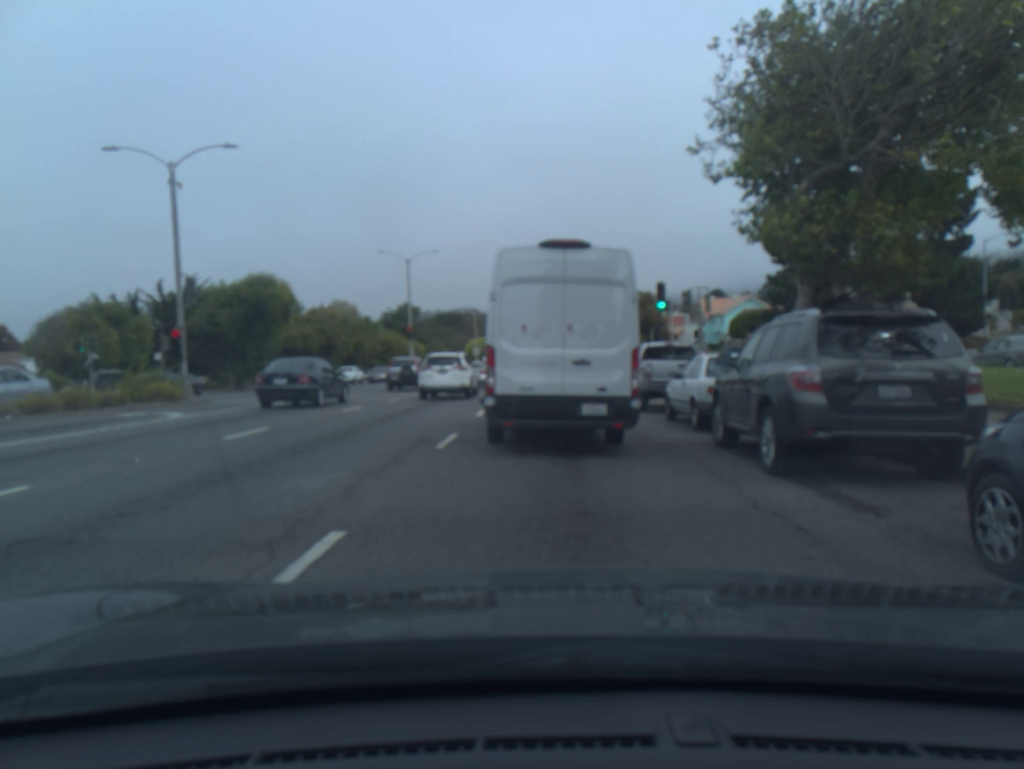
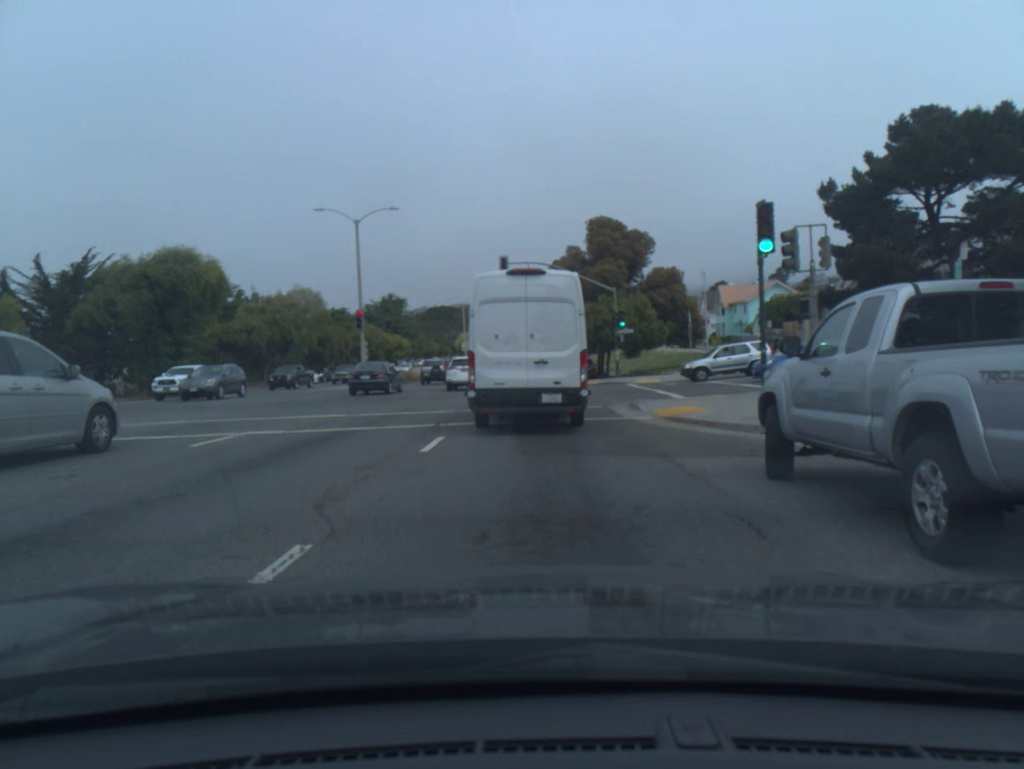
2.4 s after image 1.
(-0.1, +14.3) m; -1°
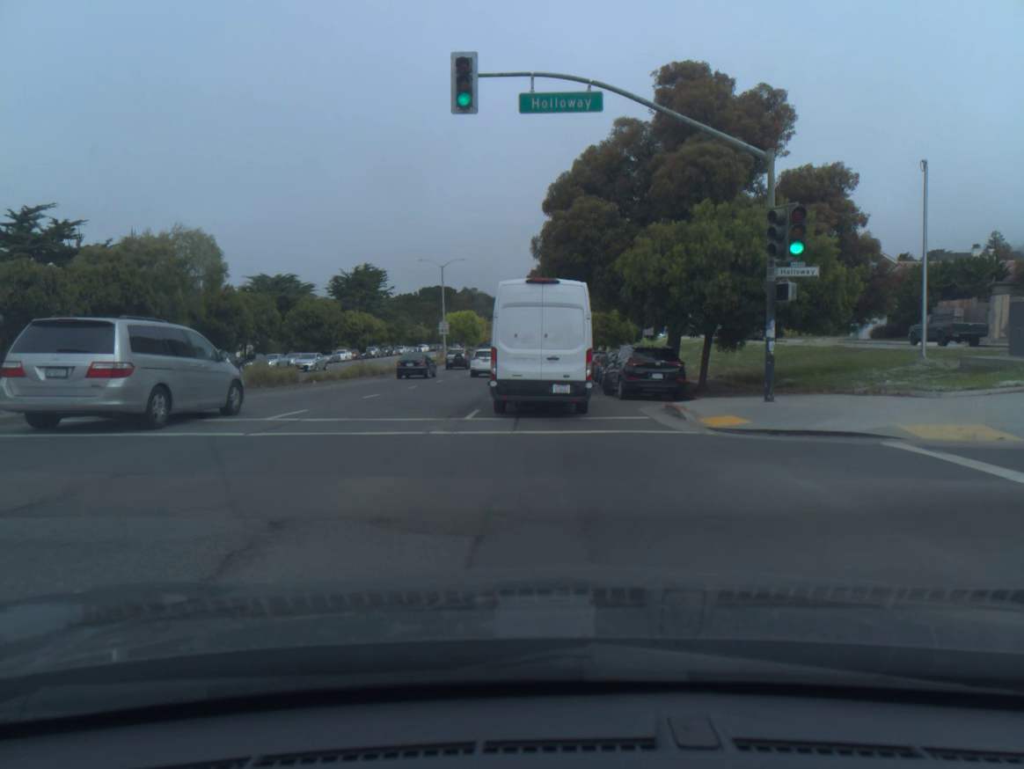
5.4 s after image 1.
(-0.2, +29.9) m; -1°
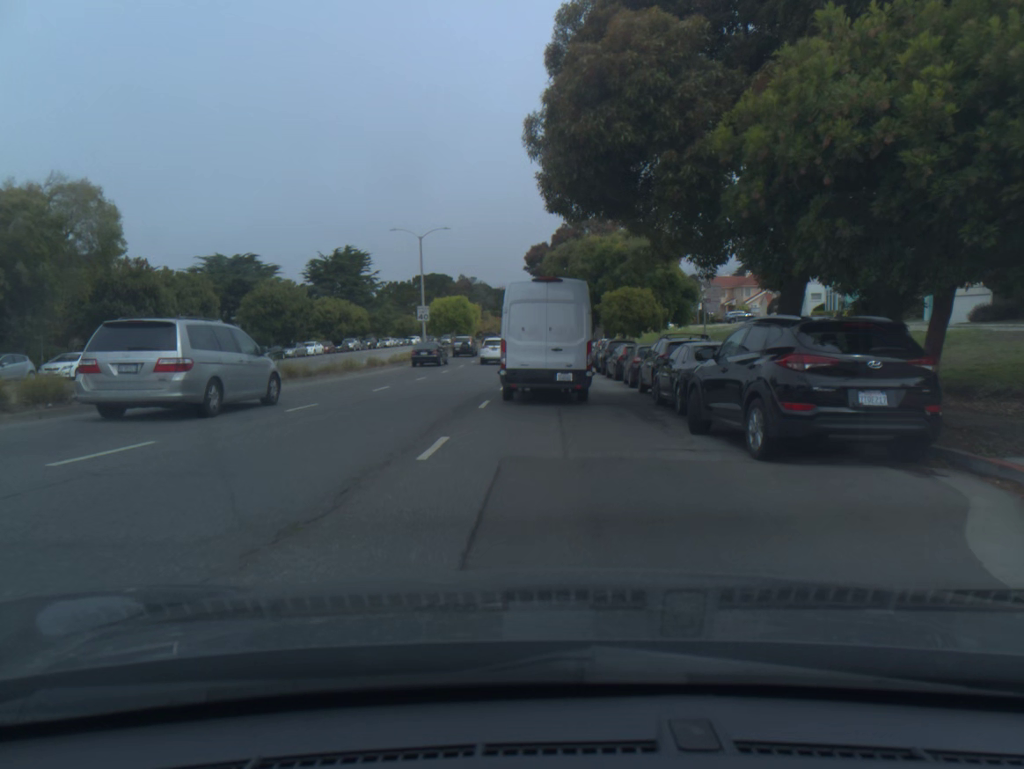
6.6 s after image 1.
(0.0, +14.2) m; 0°
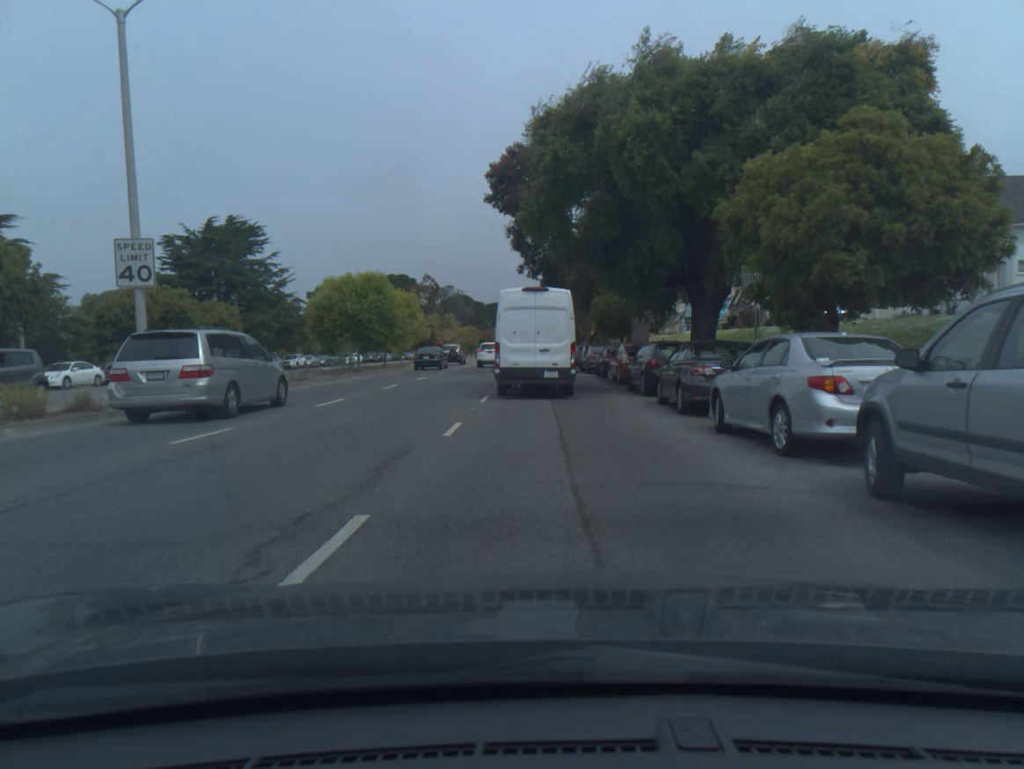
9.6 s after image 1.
(+0.2, +41.0) m; +1°
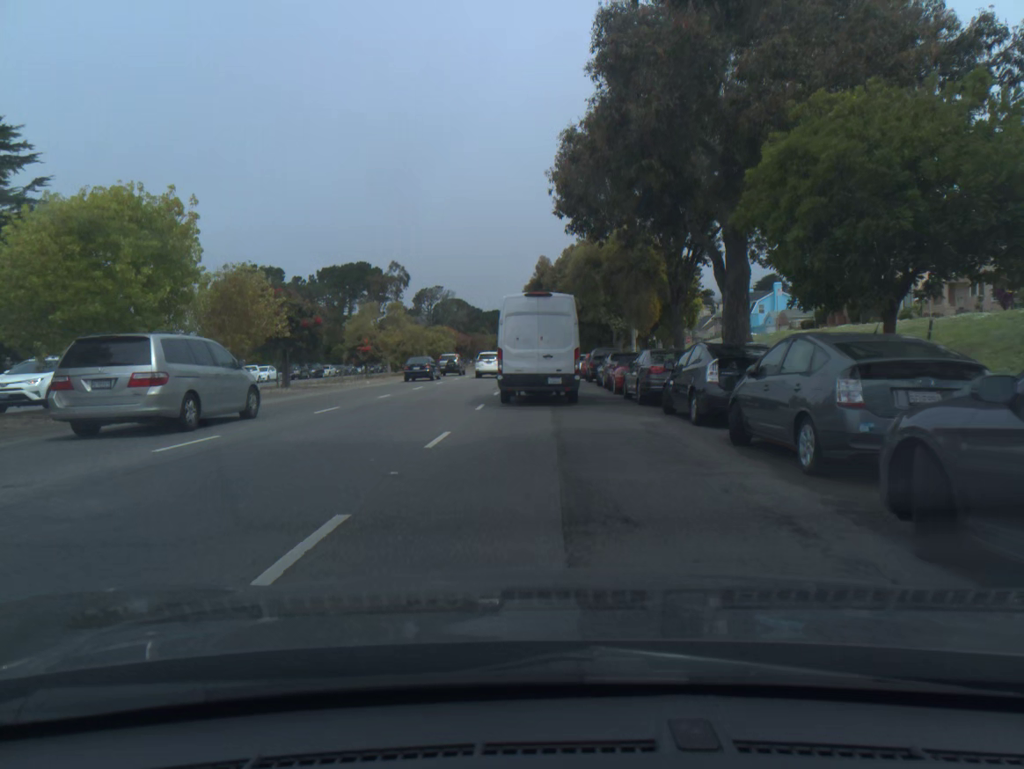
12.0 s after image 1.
(-0.1, +36.8) m; 0°
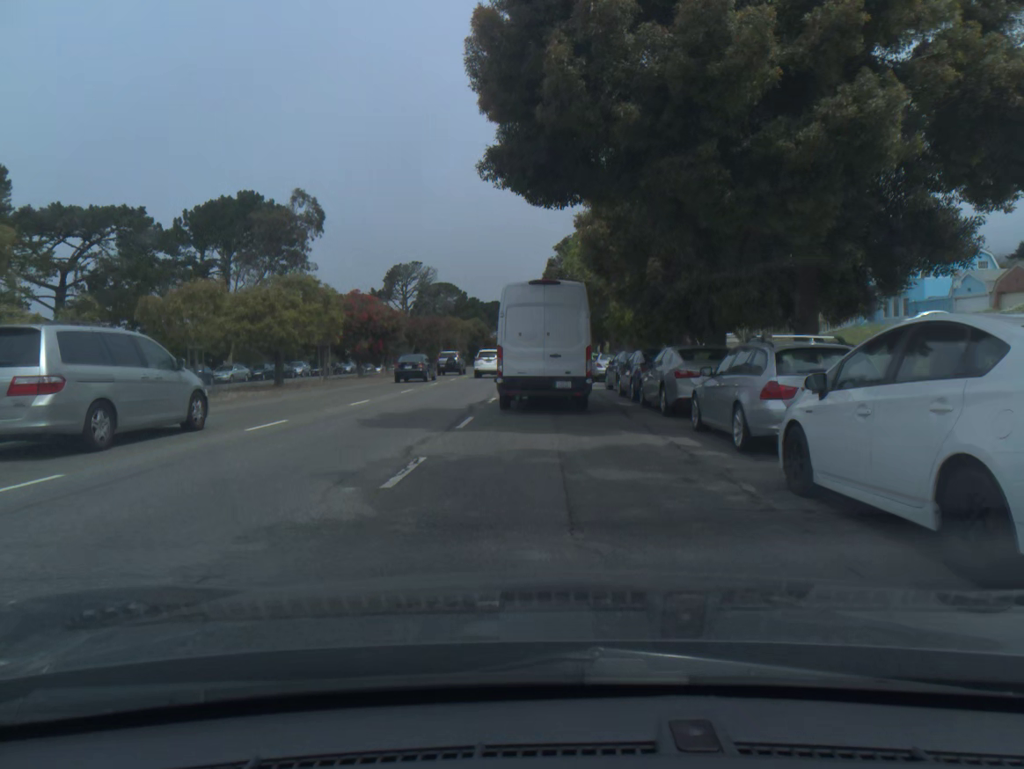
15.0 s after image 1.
(-0.1, +47.3) m; 0°
